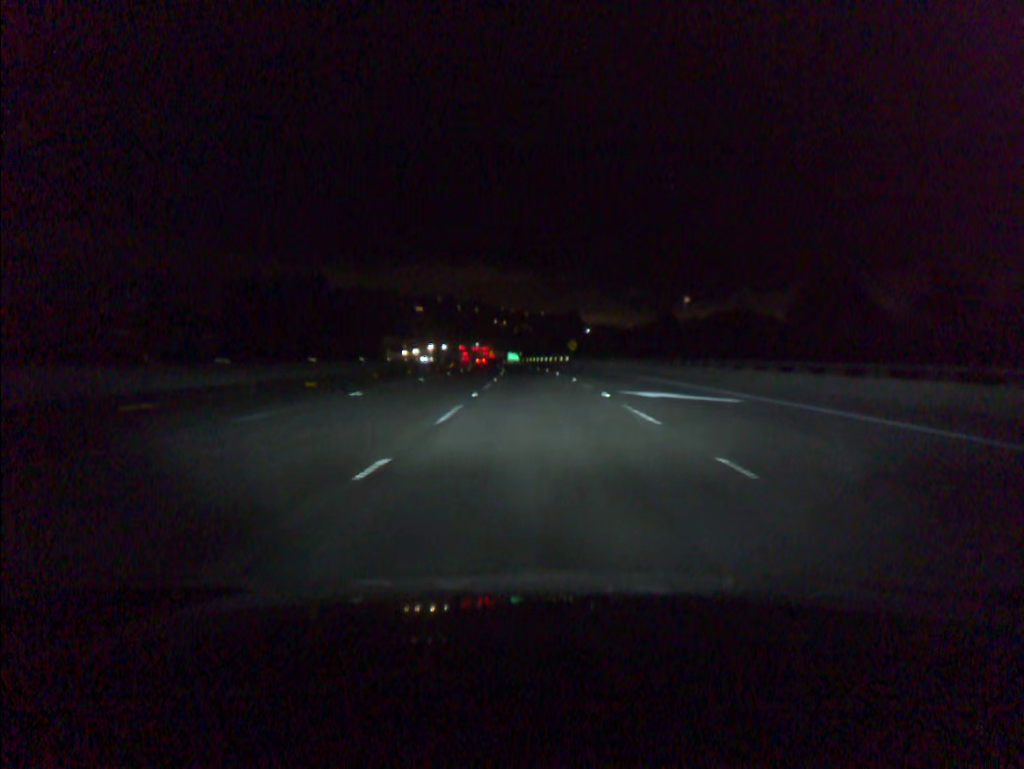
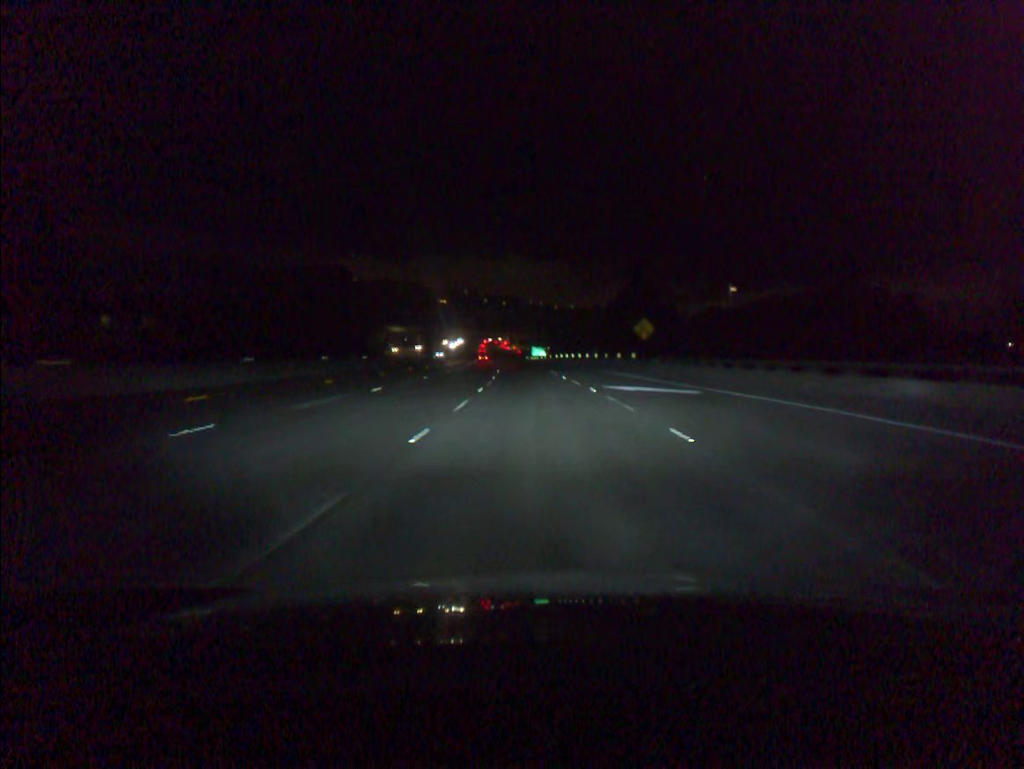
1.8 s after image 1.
(-1.0, +55.5) m; -2°
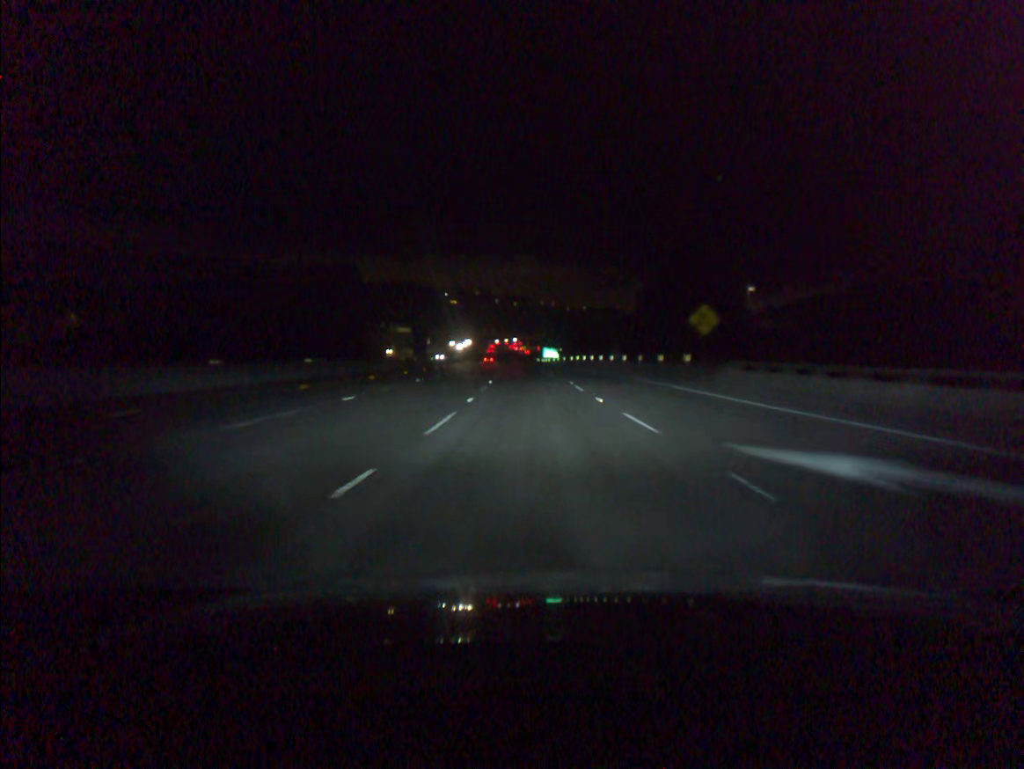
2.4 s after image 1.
(-0.1, +18.5) m; -1°
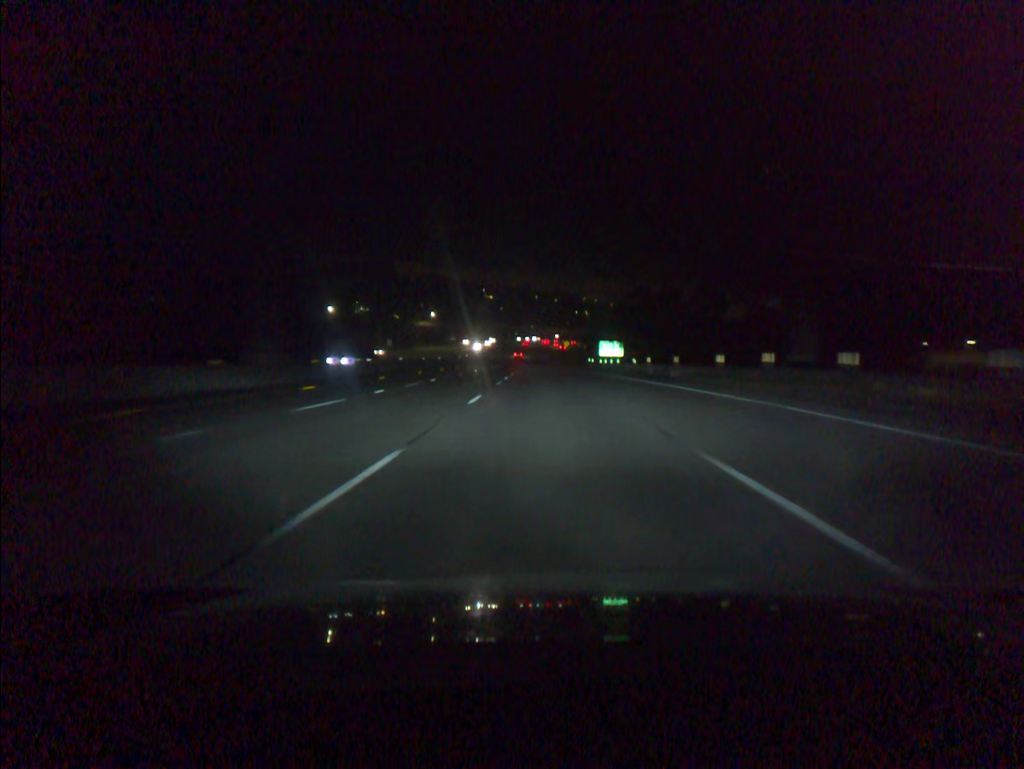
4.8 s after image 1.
(-2.2, +73.8) m; -3°
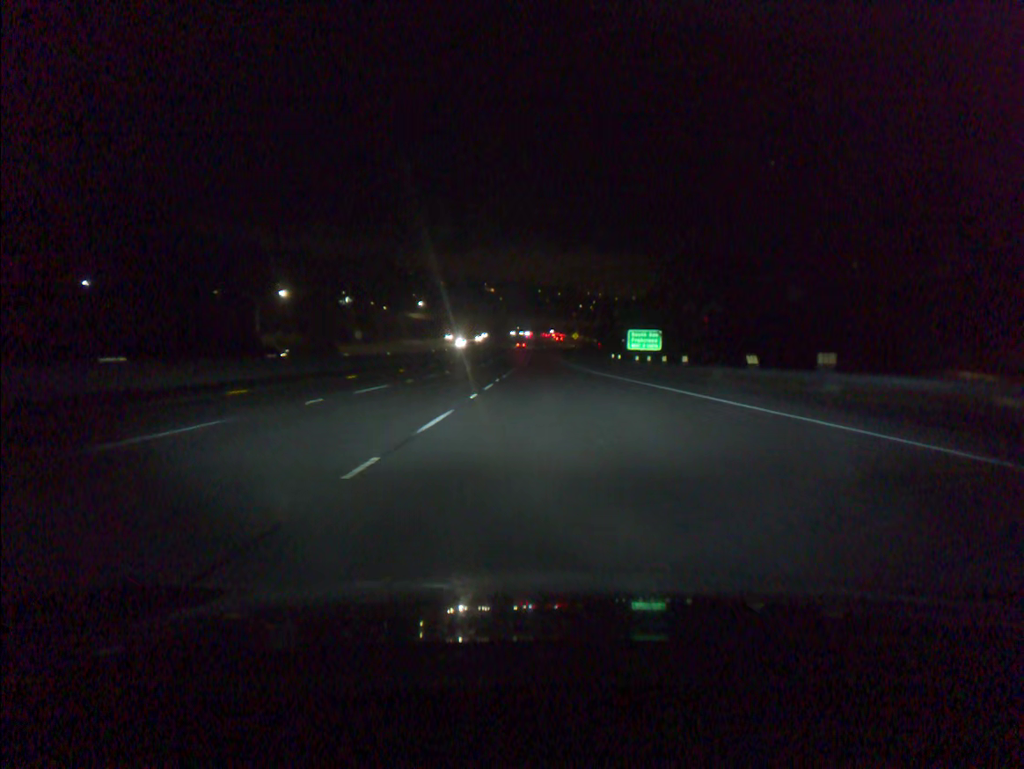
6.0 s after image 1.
(-0.1, +36.9) m; 0°
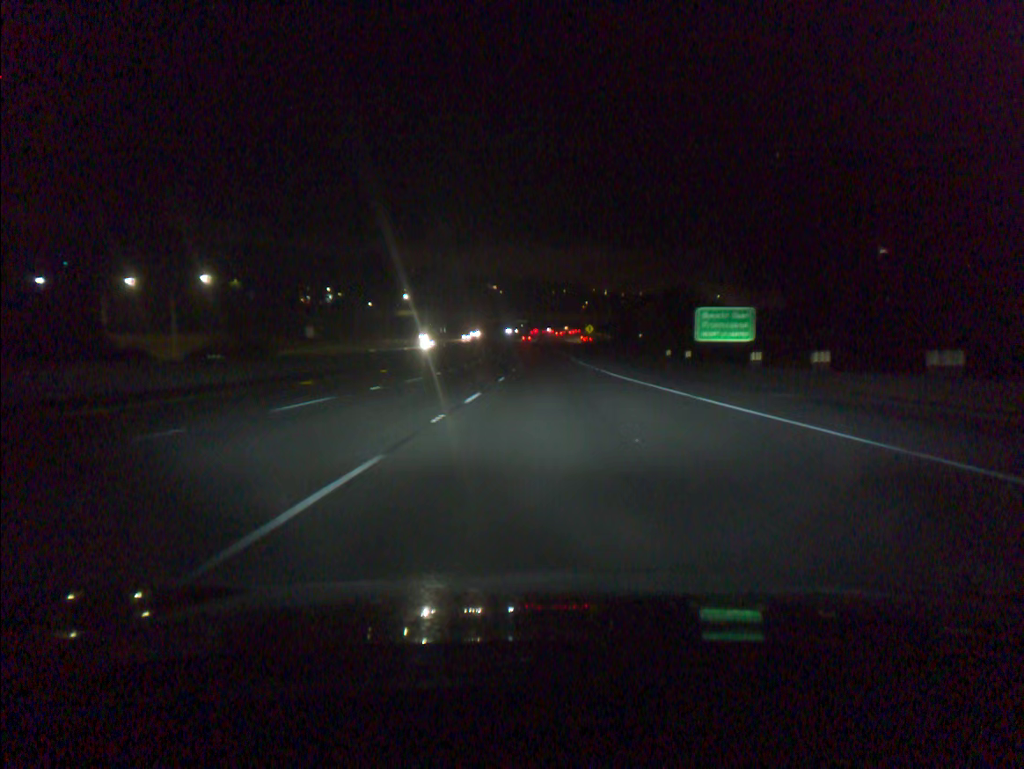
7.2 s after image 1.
(-0.1, +37.0) m; 0°
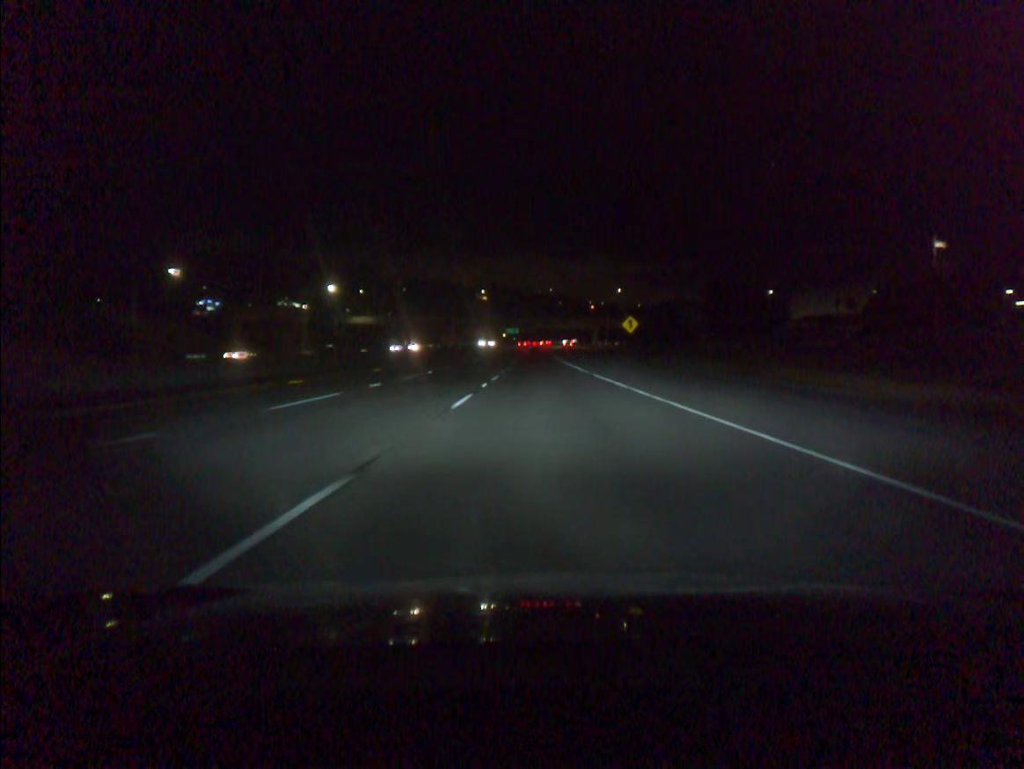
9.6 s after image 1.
(0.0, +73.9) m; 0°
